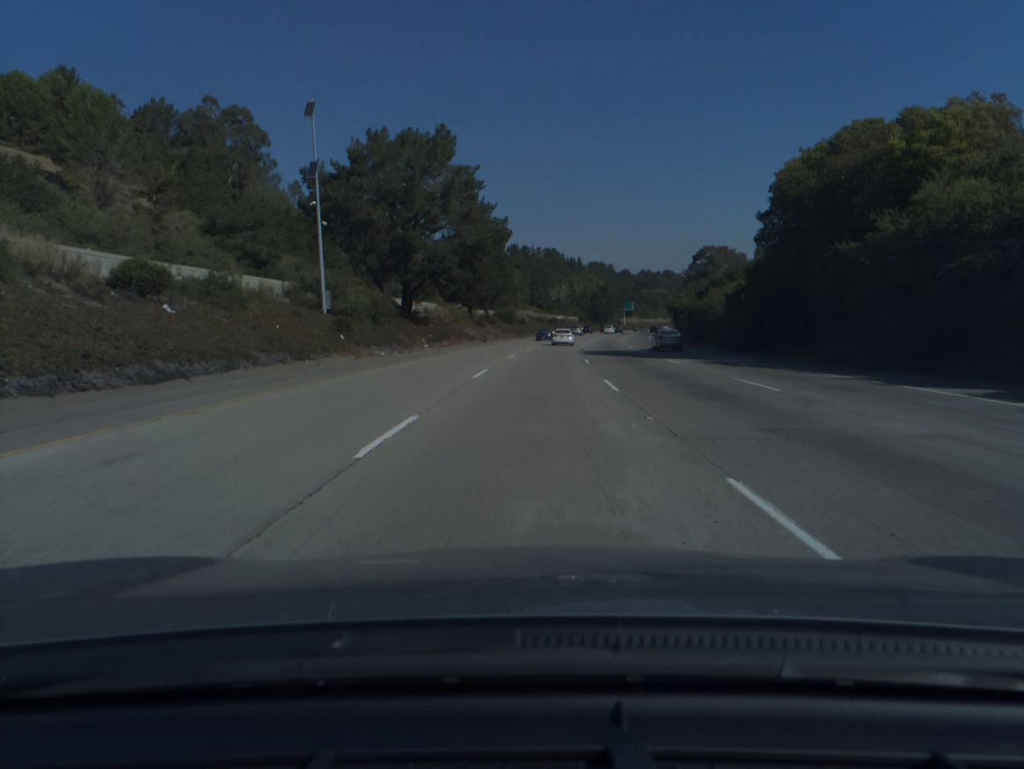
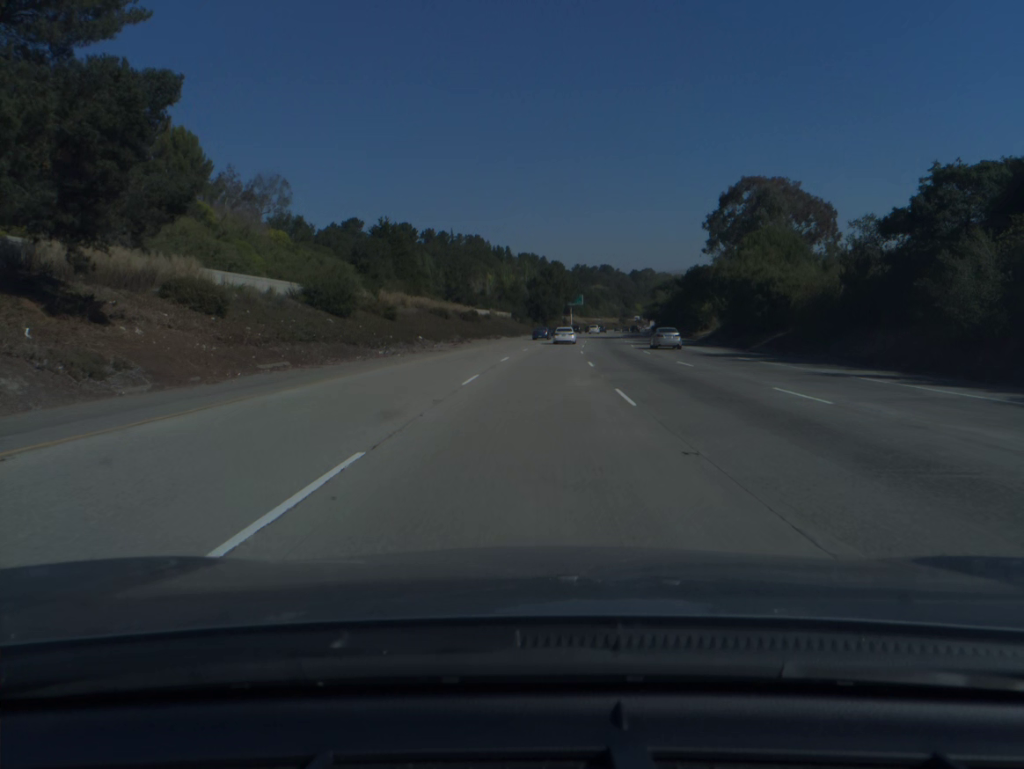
(+3.6, +76.8) m; +5°
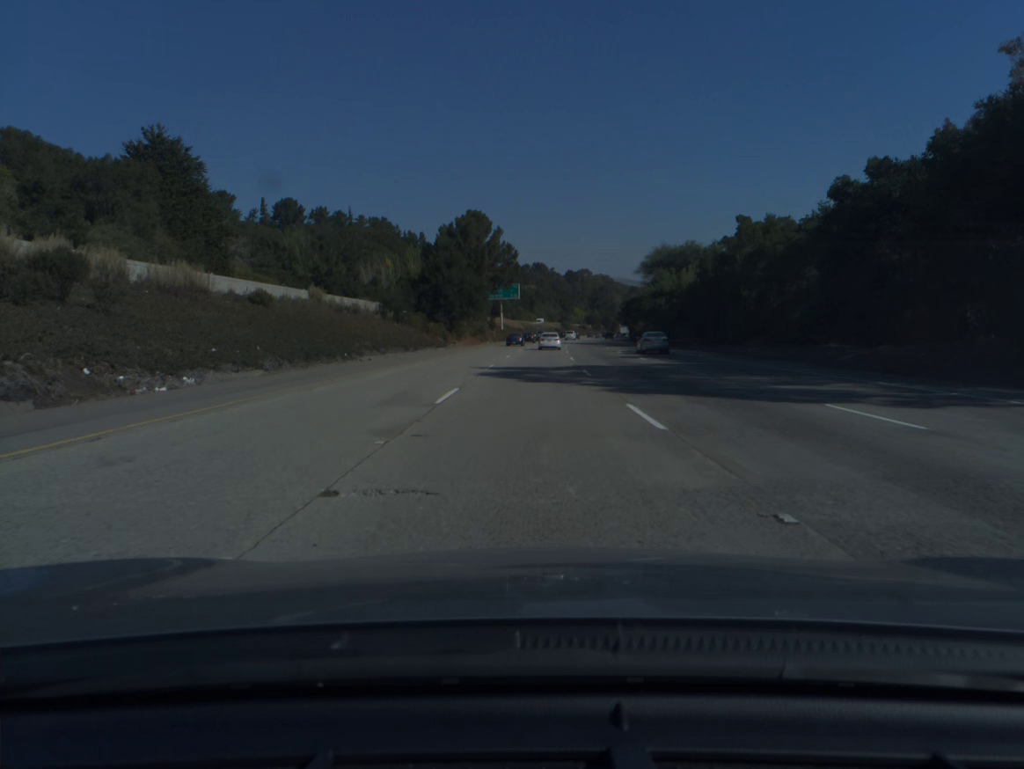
(+3.3, +76.6) m; +5°
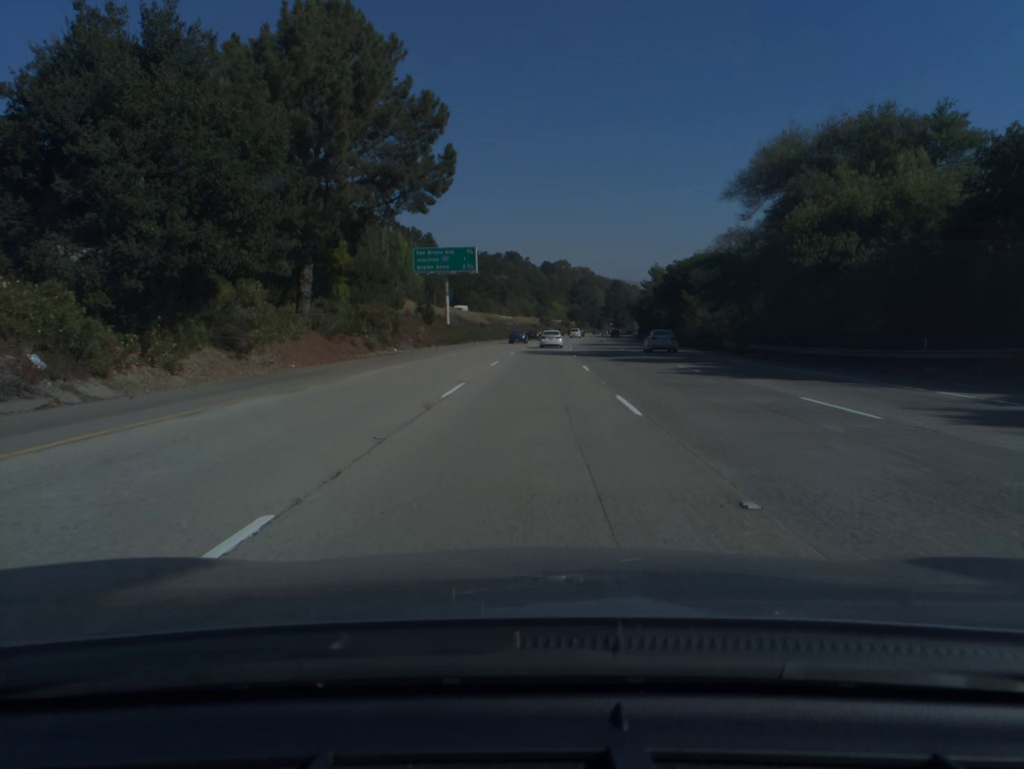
(+1.0, +57.4) m; +2°
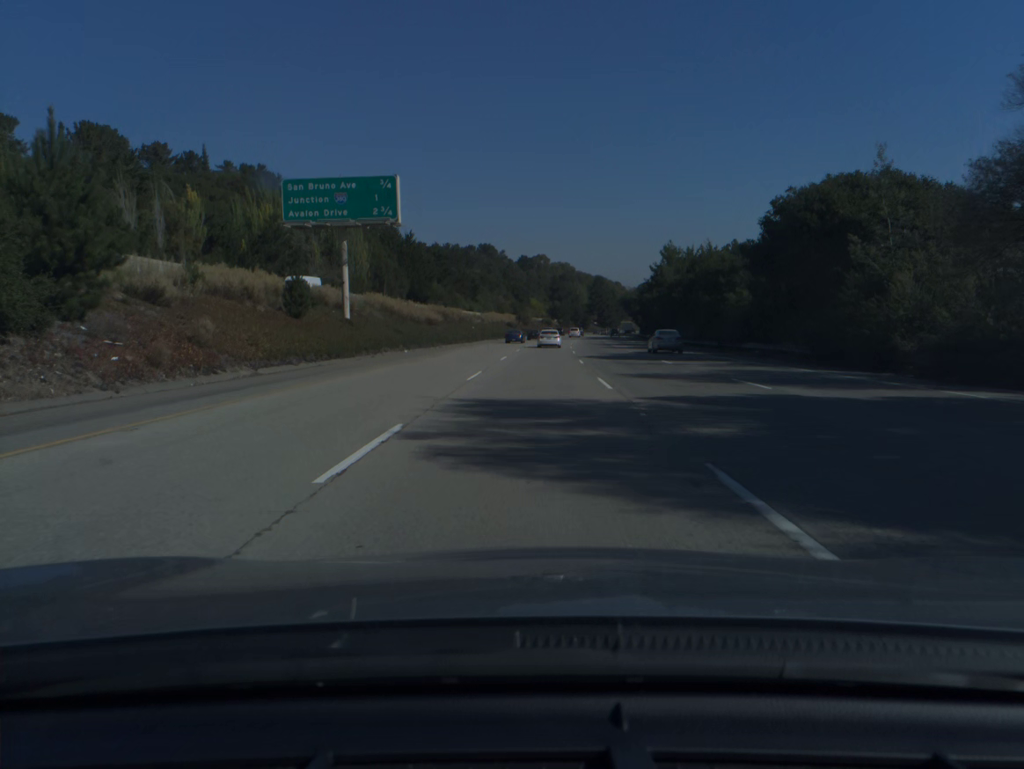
(+0.5, +38.2) m; +2°
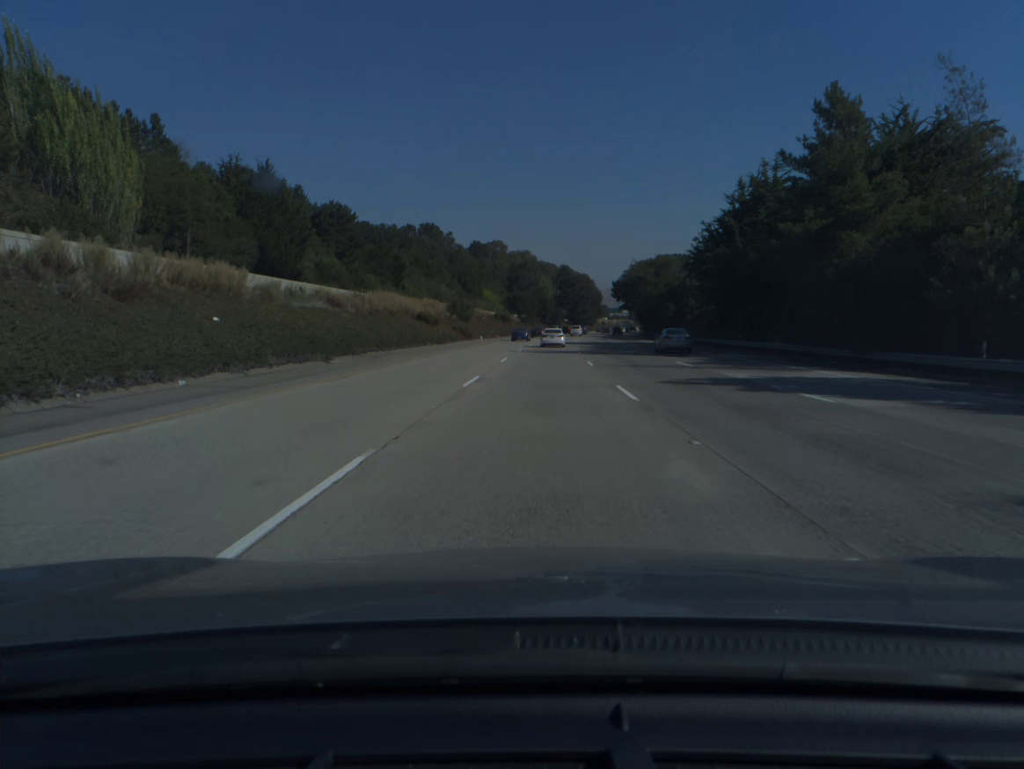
(+2.1, +75.9) m; +3°
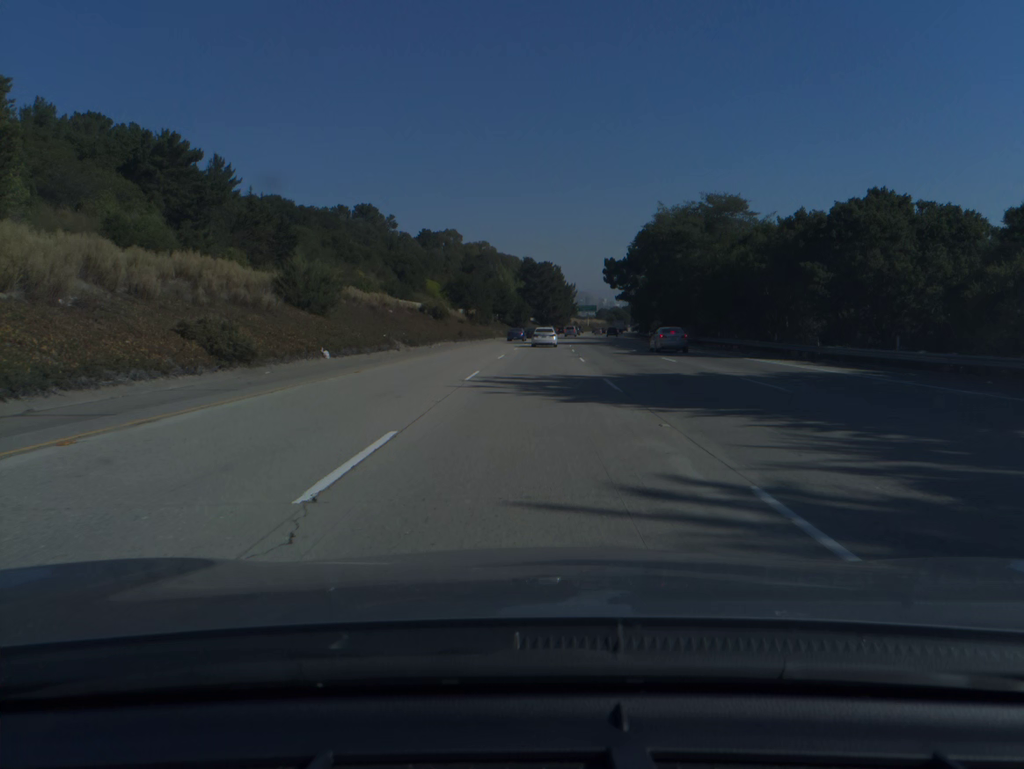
(+1.4, +56.4) m; +3°
